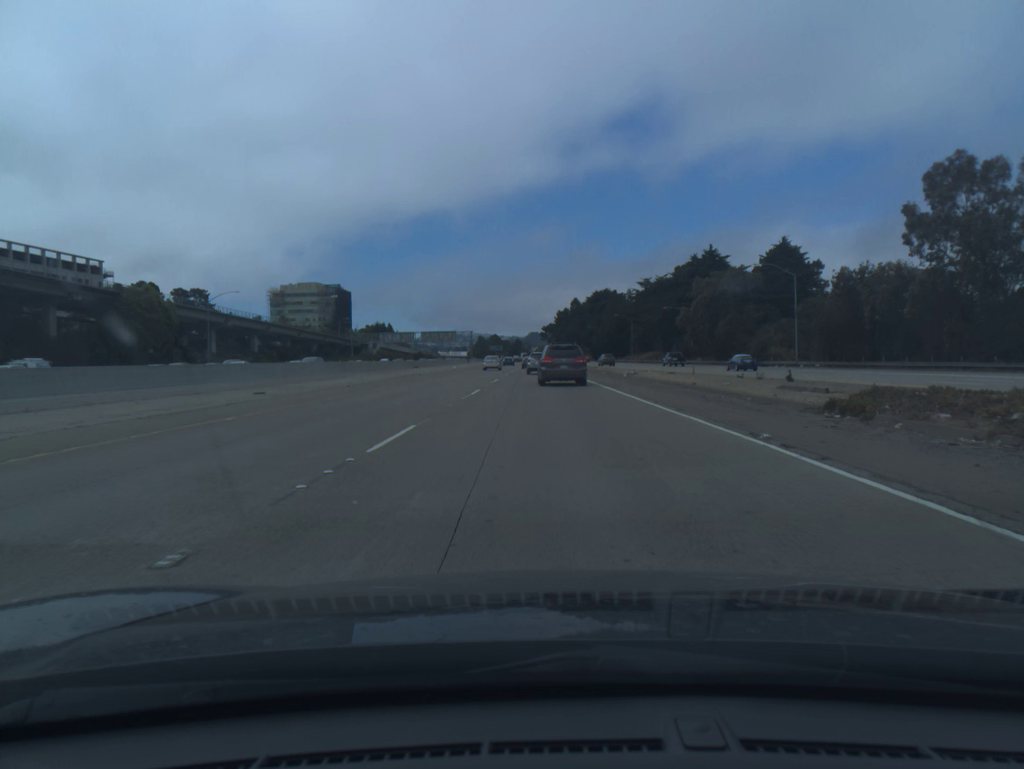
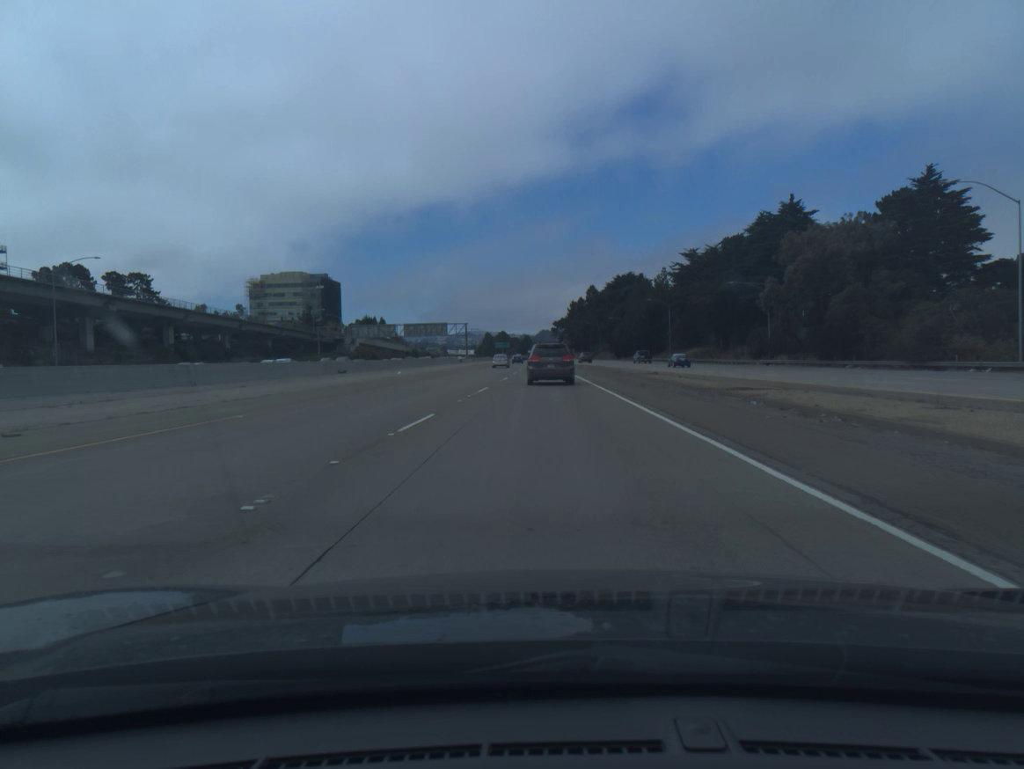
(-0.2, +42.5) m; -1°
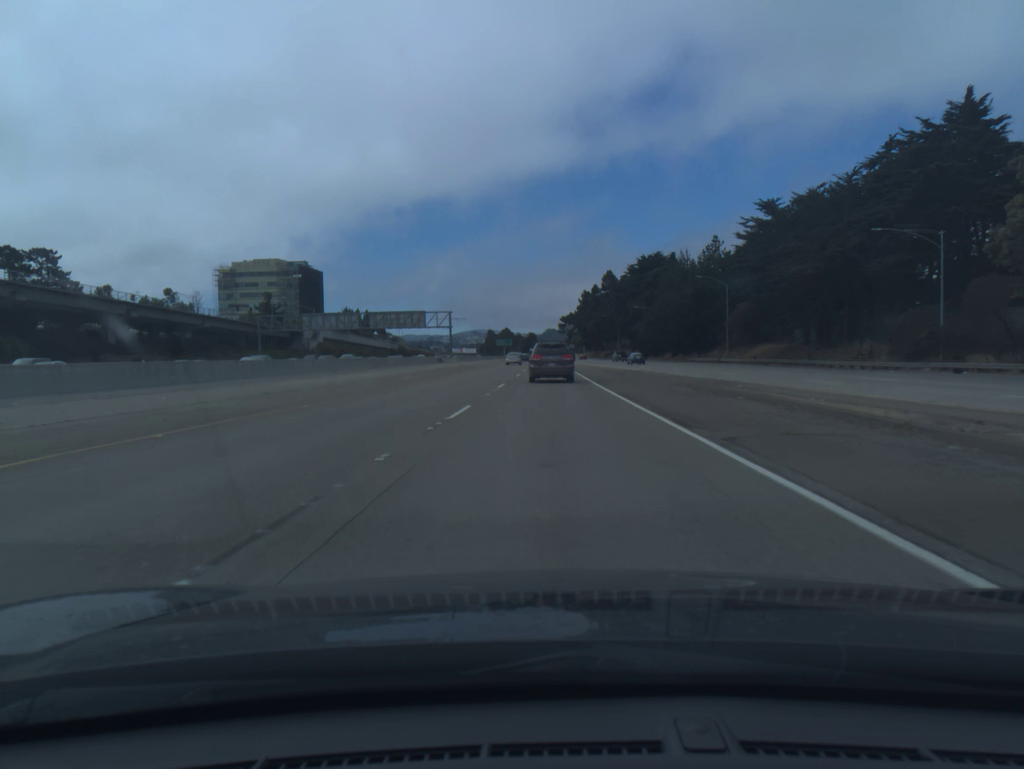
(-0.3, +41.3) m; 0°
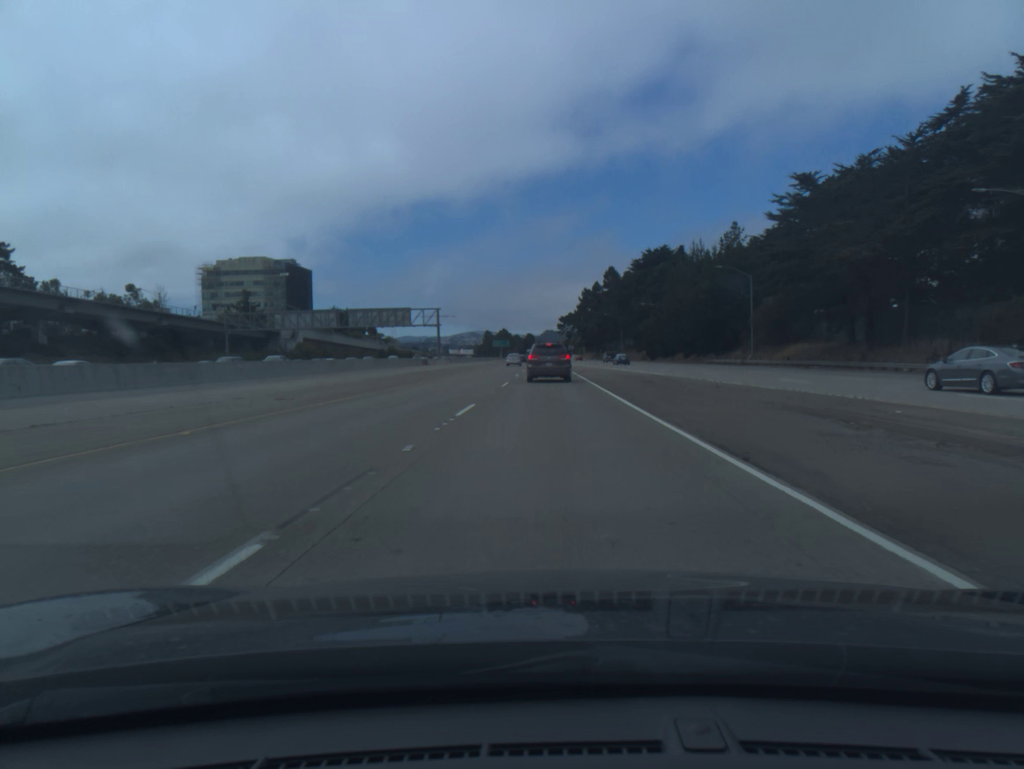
(0.0, +13.6) m; 0°
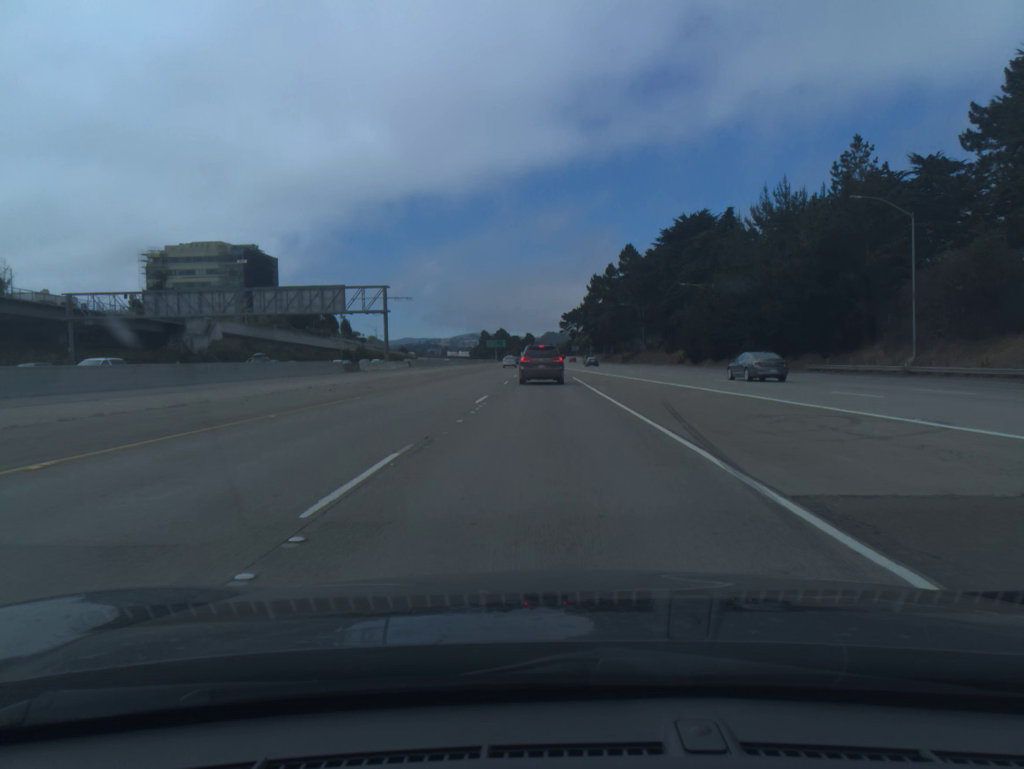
(+0.1, +40.3) m; 0°
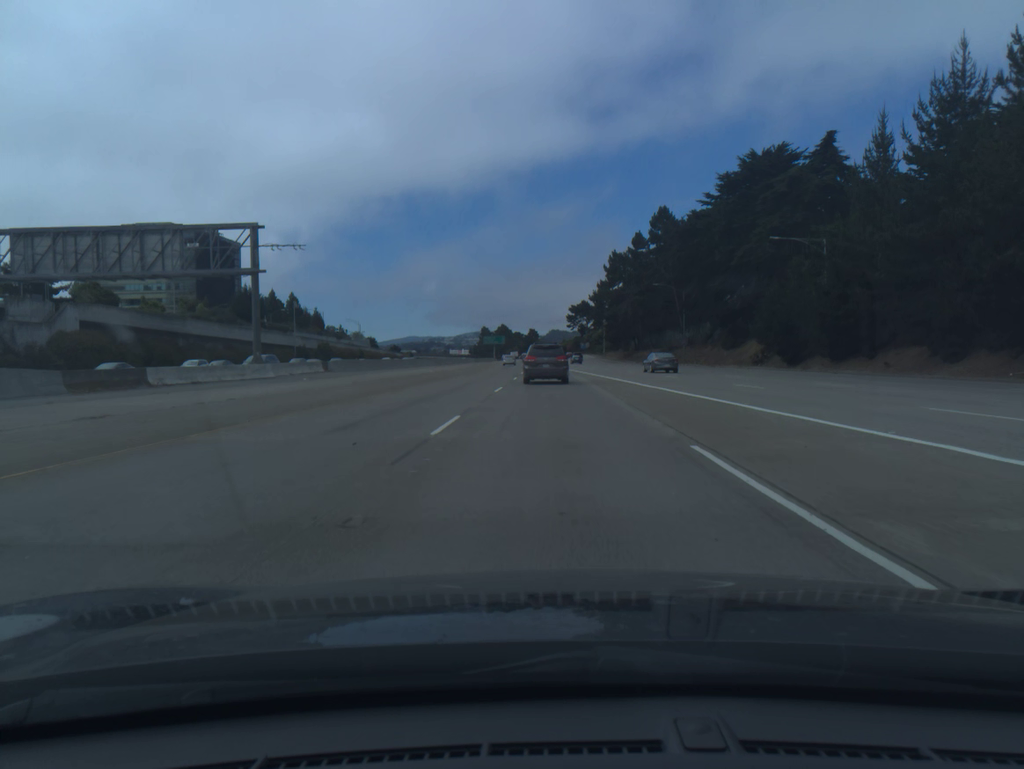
(-0.2, +38.4) m; 0°
